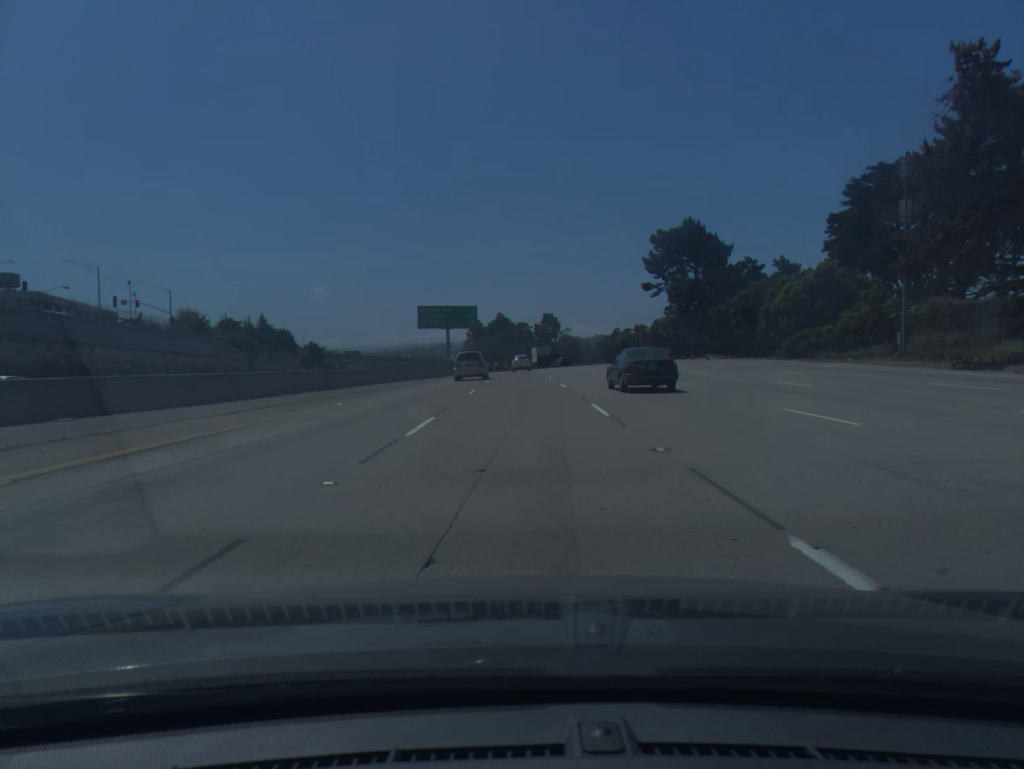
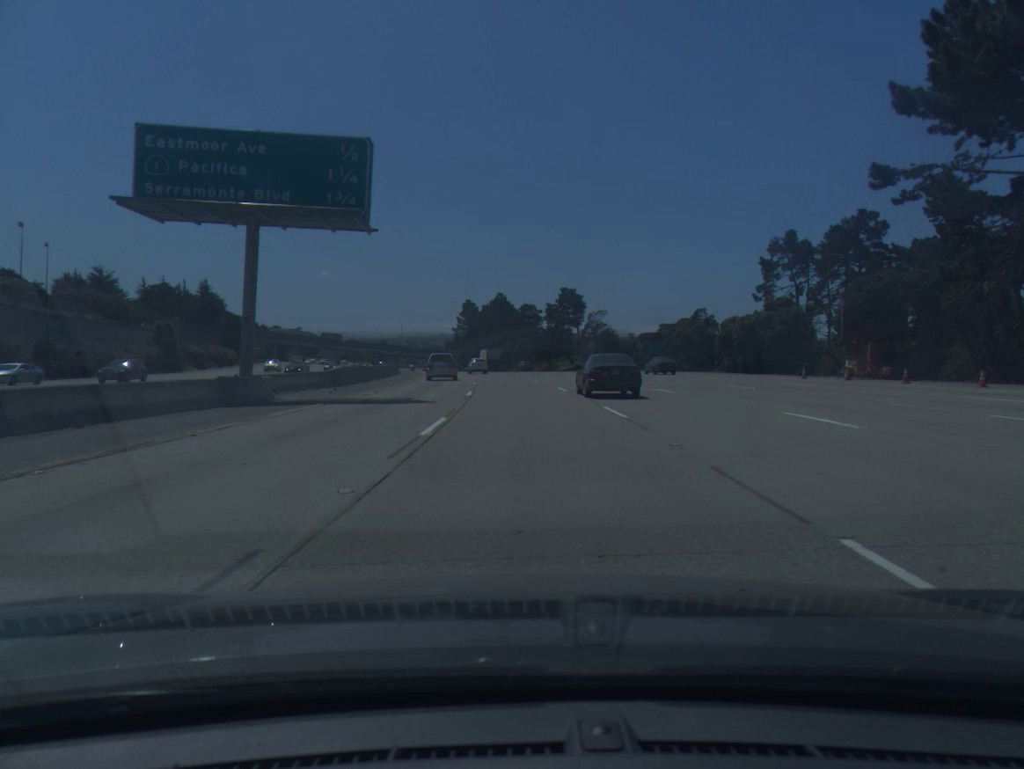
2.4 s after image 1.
(+0.2, +72.8) m; 0°
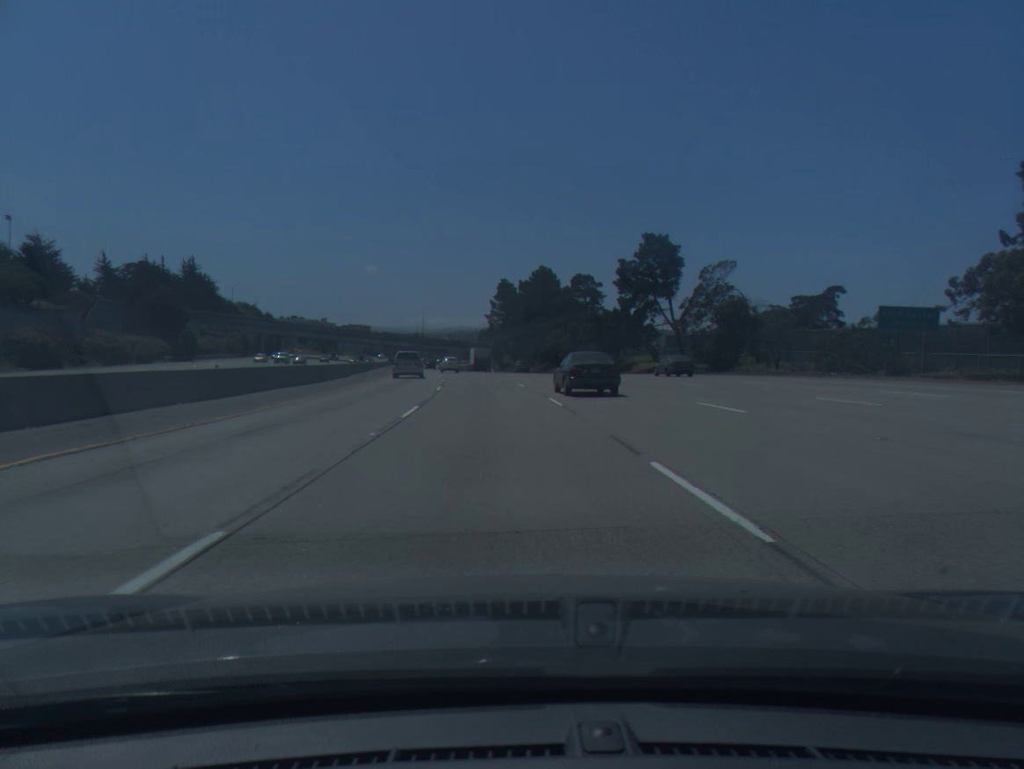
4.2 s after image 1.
(-1.0, +54.7) m; -3°
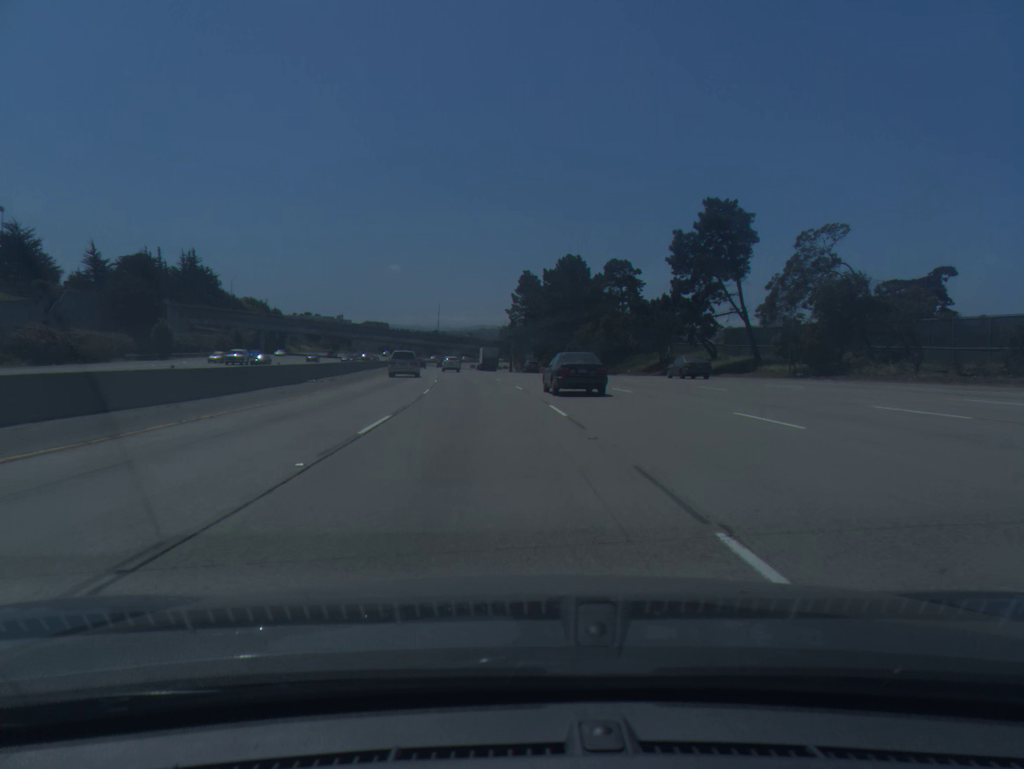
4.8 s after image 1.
(-0.3, +18.3) m; -2°
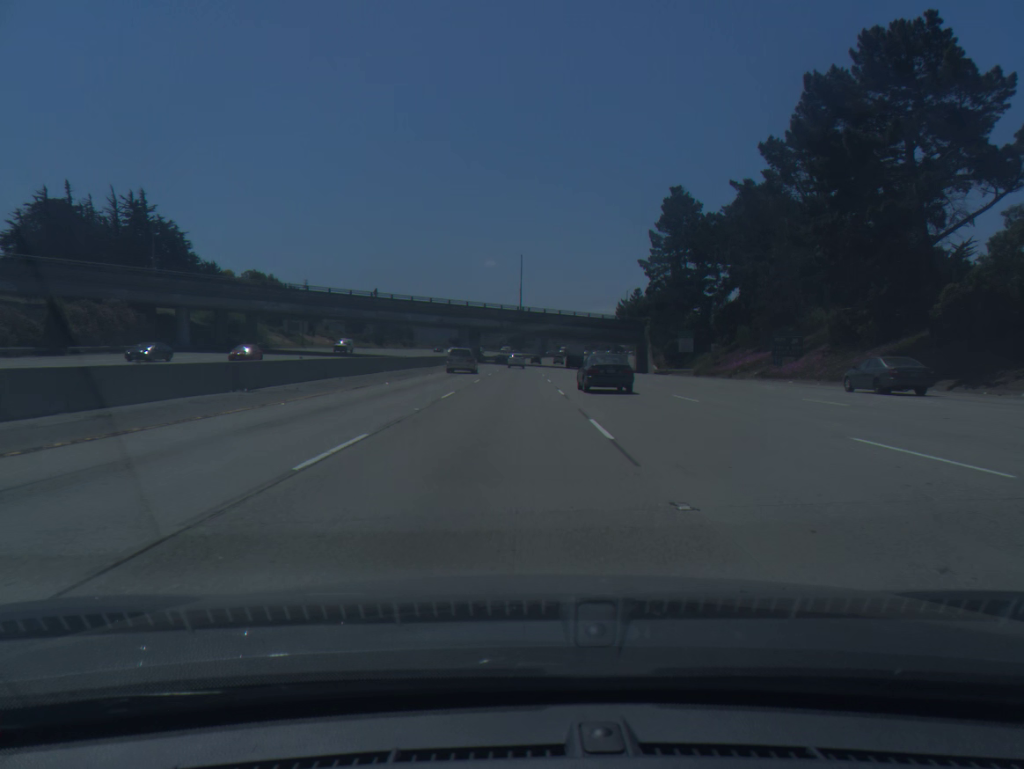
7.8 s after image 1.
(-7.2, +91.8) m; -7°
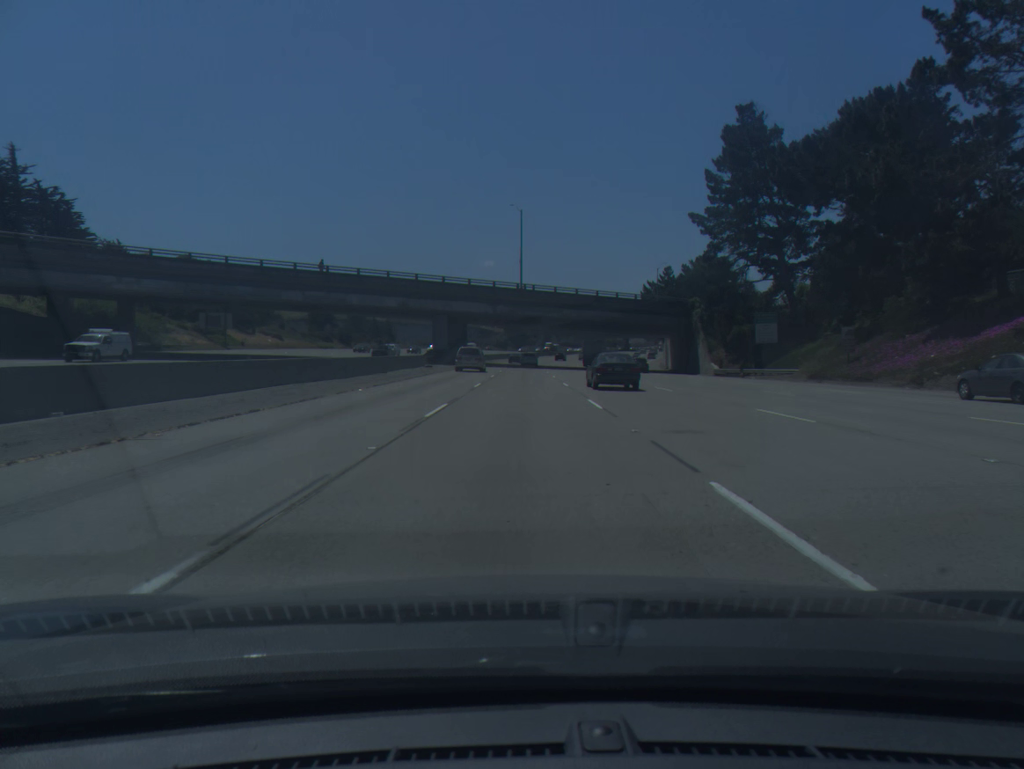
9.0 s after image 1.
(-0.2, +37.0) m; 0°
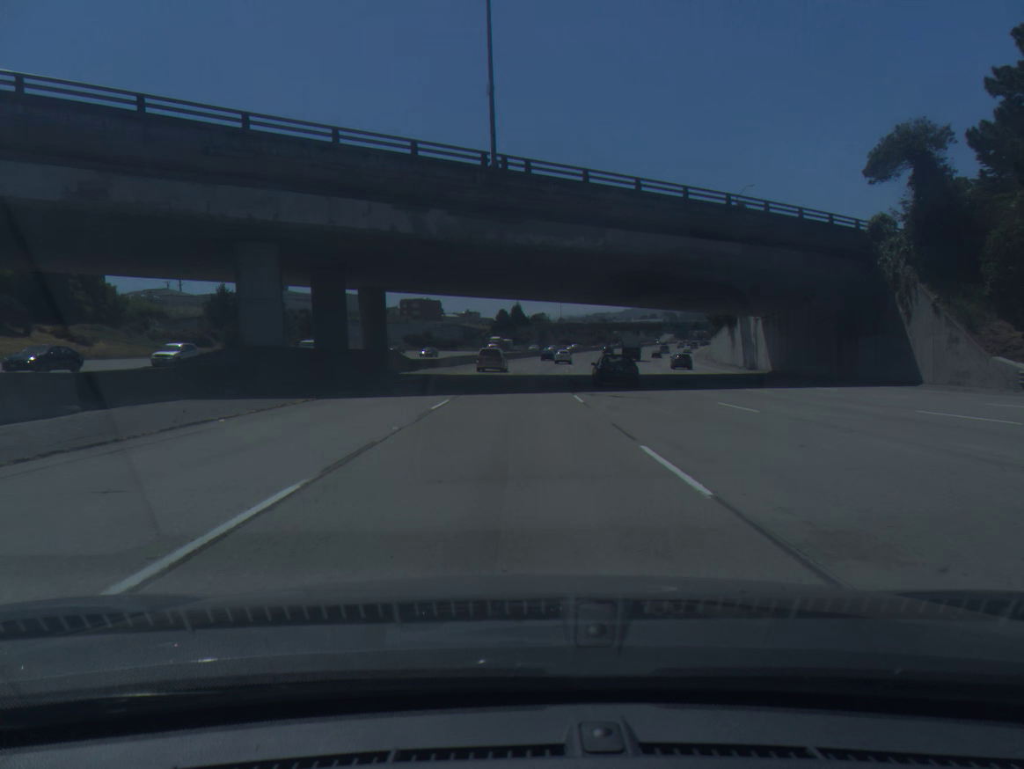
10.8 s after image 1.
(+0.7, +55.3) m; +1°
